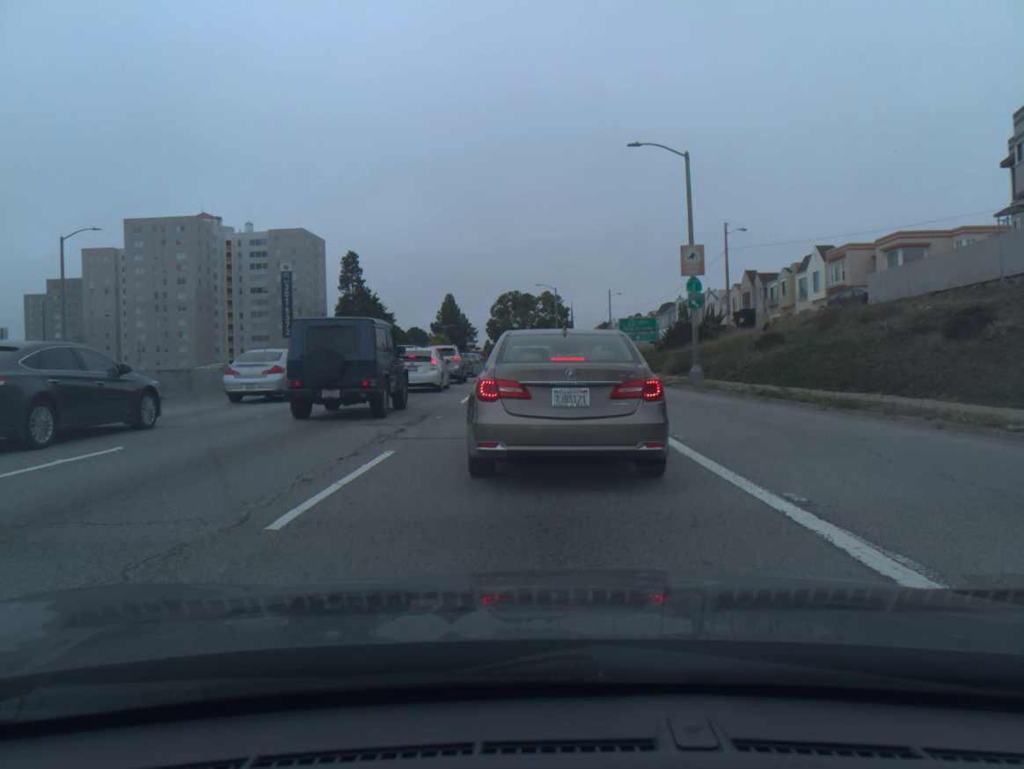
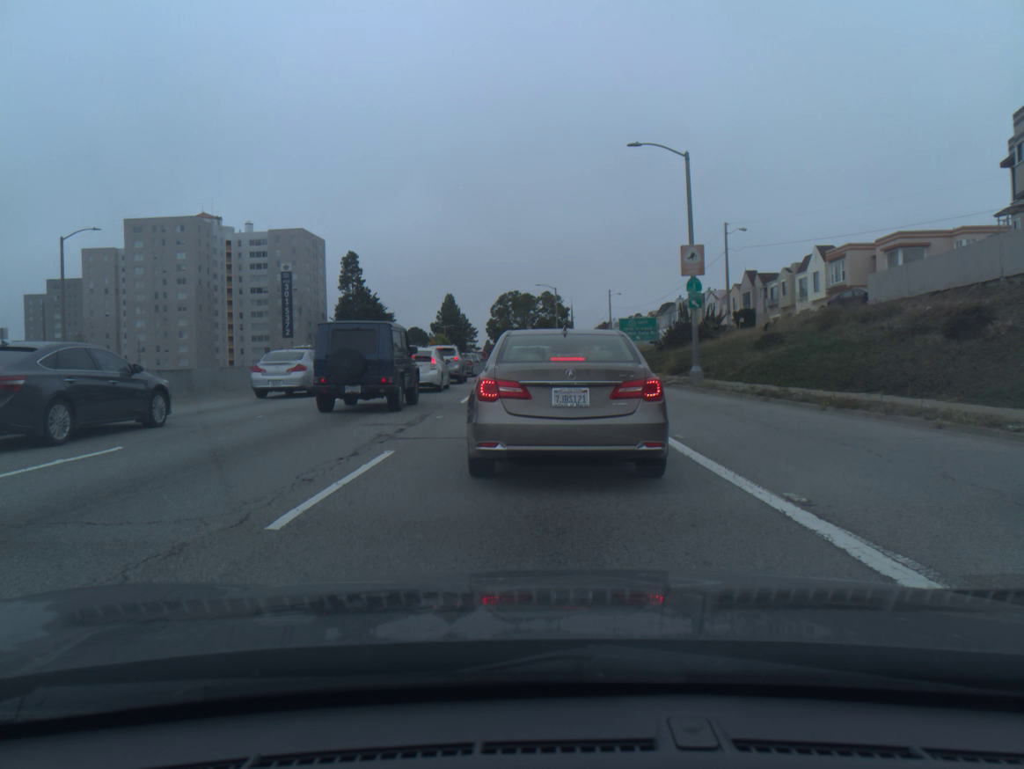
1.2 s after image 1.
(0.0, 0.0) m; 0°
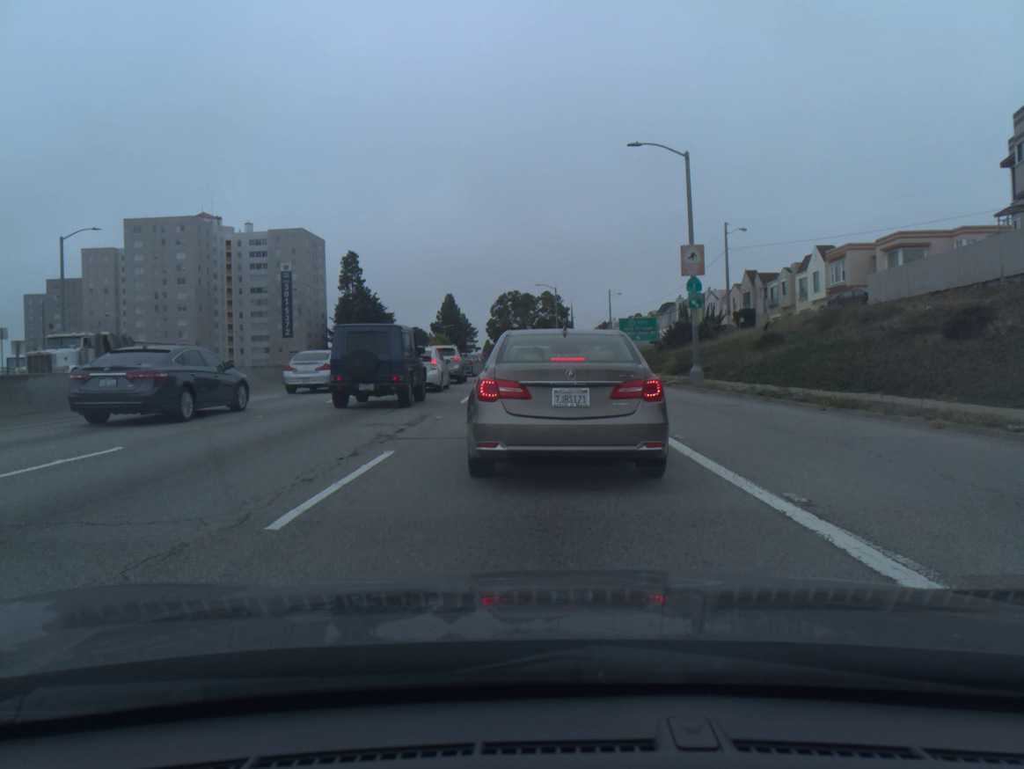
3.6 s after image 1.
(0.0, 0.0) m; 0°
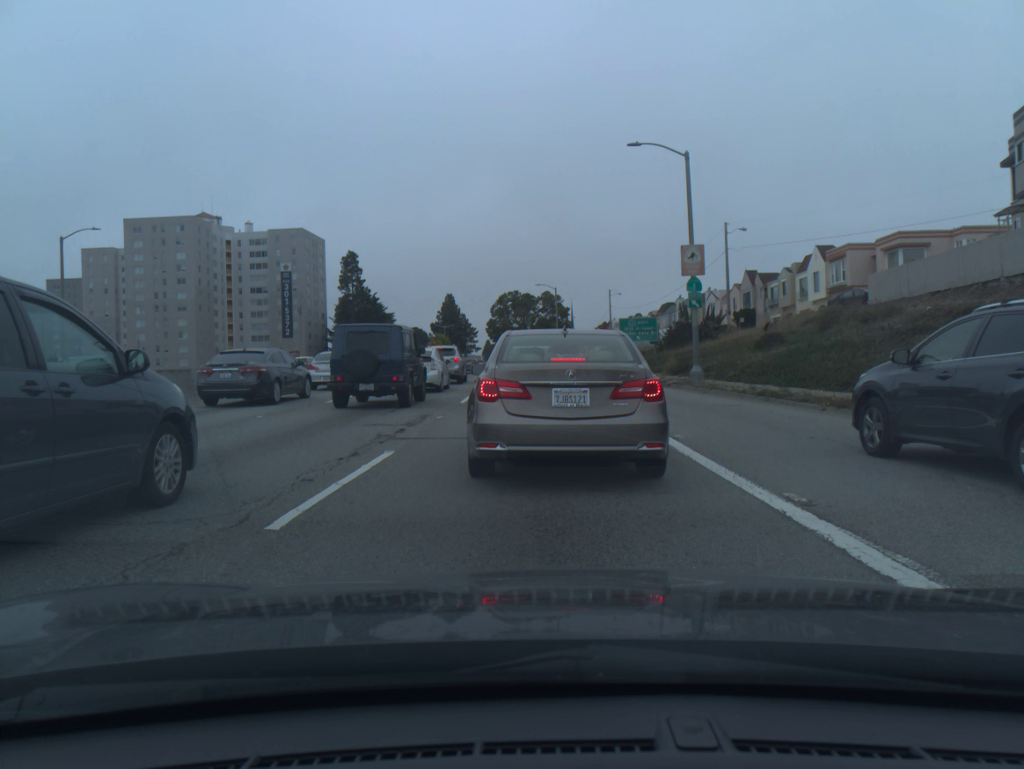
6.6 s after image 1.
(-0.1, -0.1) m; 0°
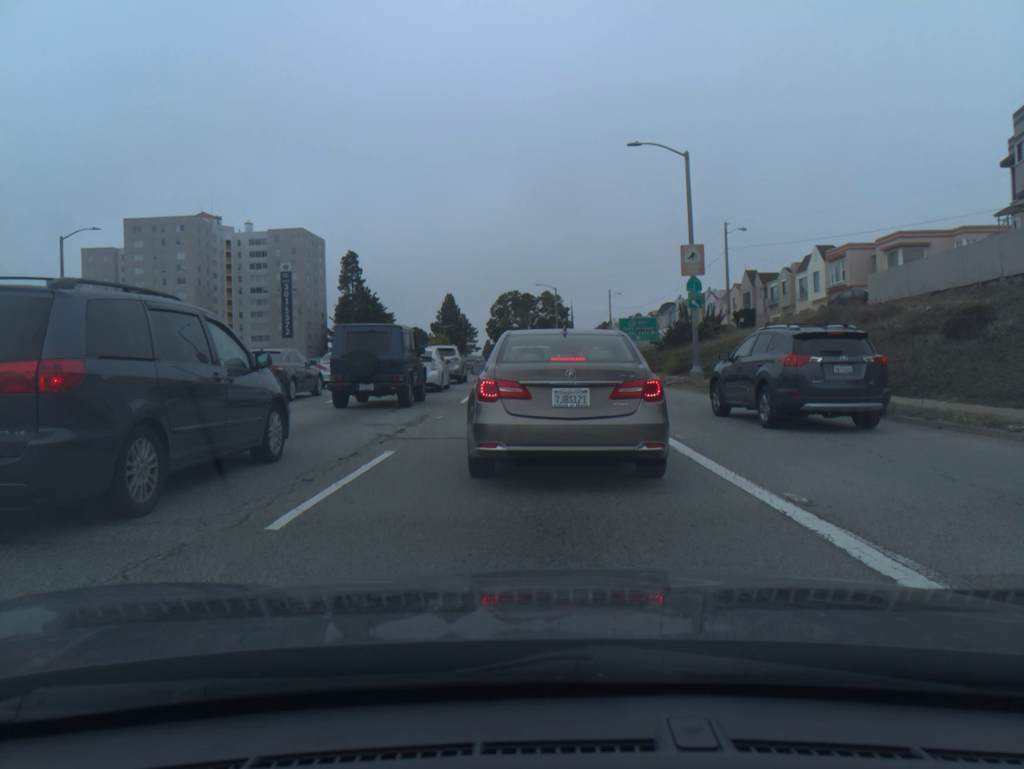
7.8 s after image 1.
(0.0, 0.0) m; 0°
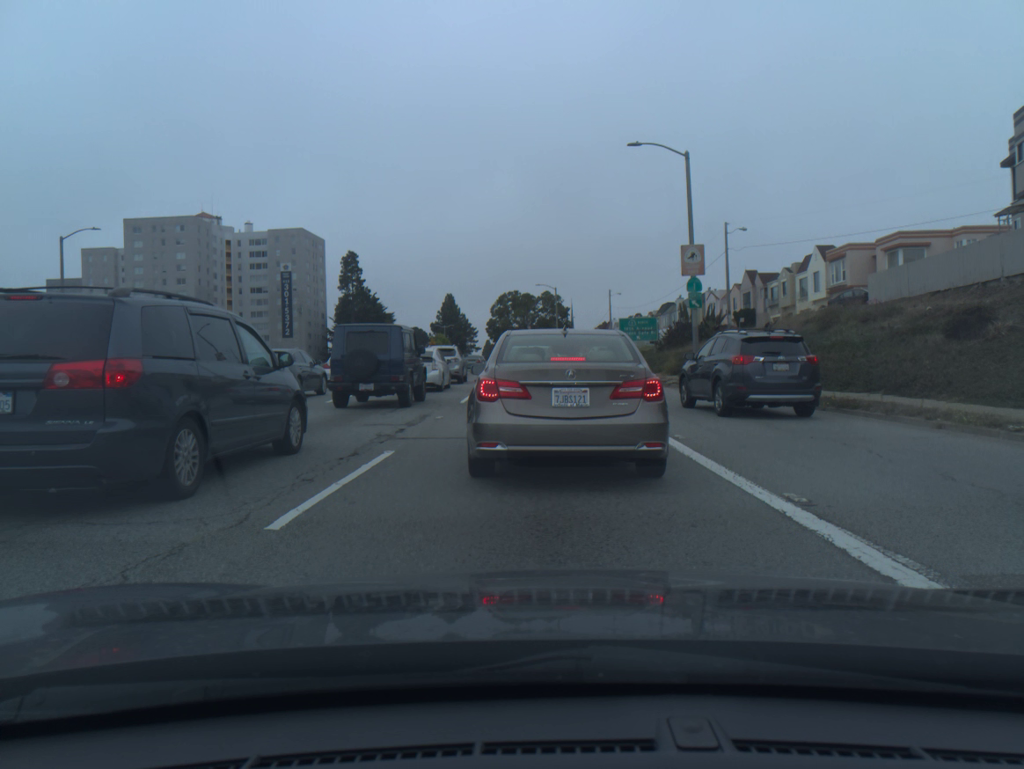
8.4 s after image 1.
(0.0, 0.0) m; 0°
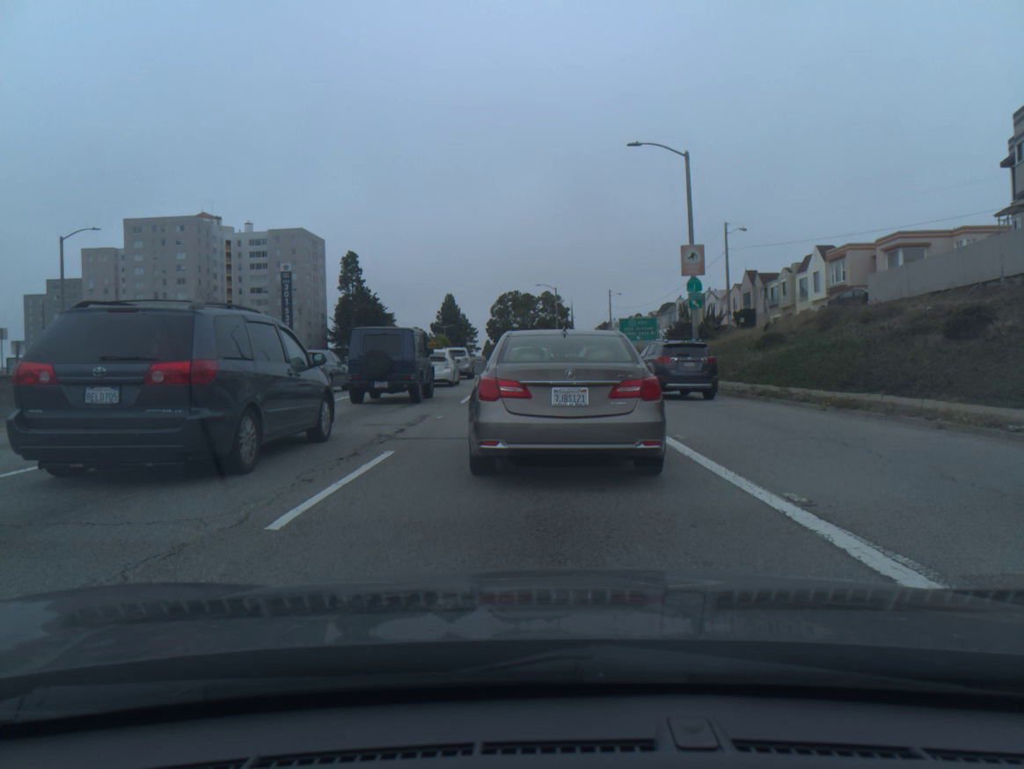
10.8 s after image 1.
(0.0, 0.0) m; +1°
